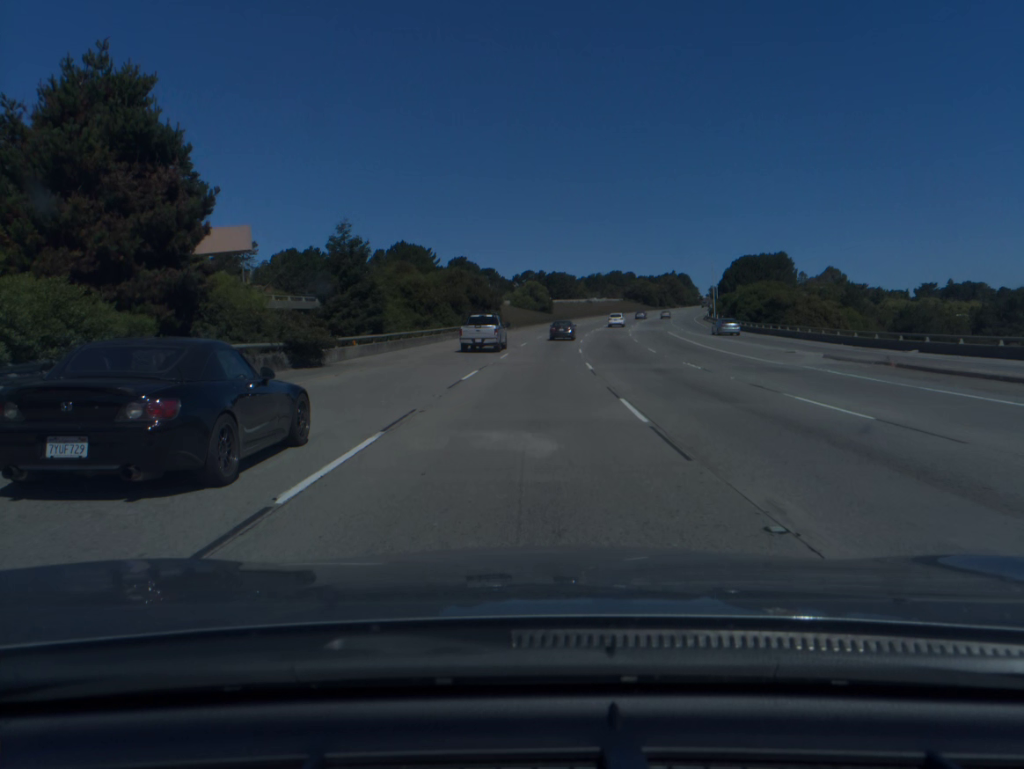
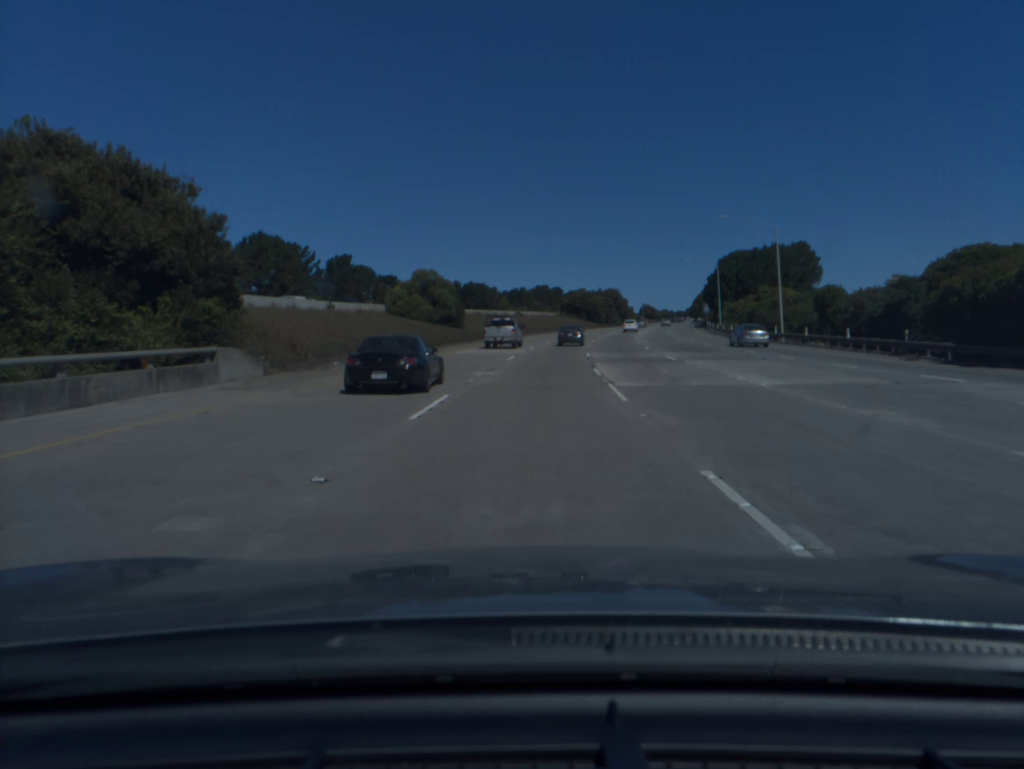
(+3.2, +65.1) m; +6°
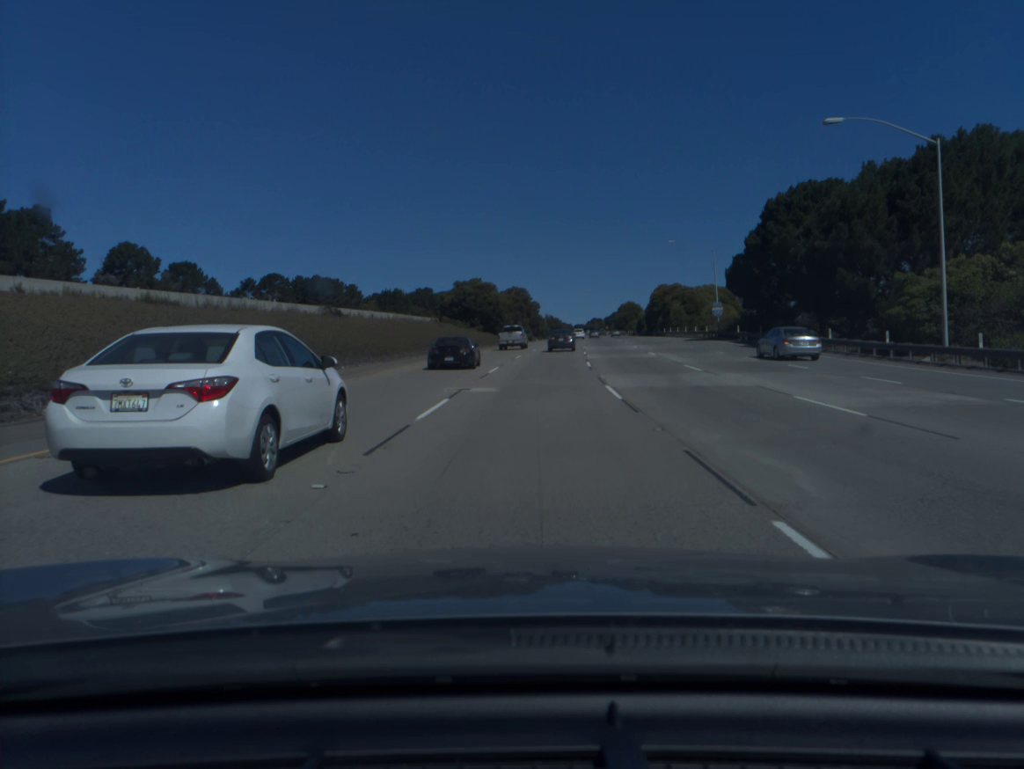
(+5.7, +80.1) m; +8°
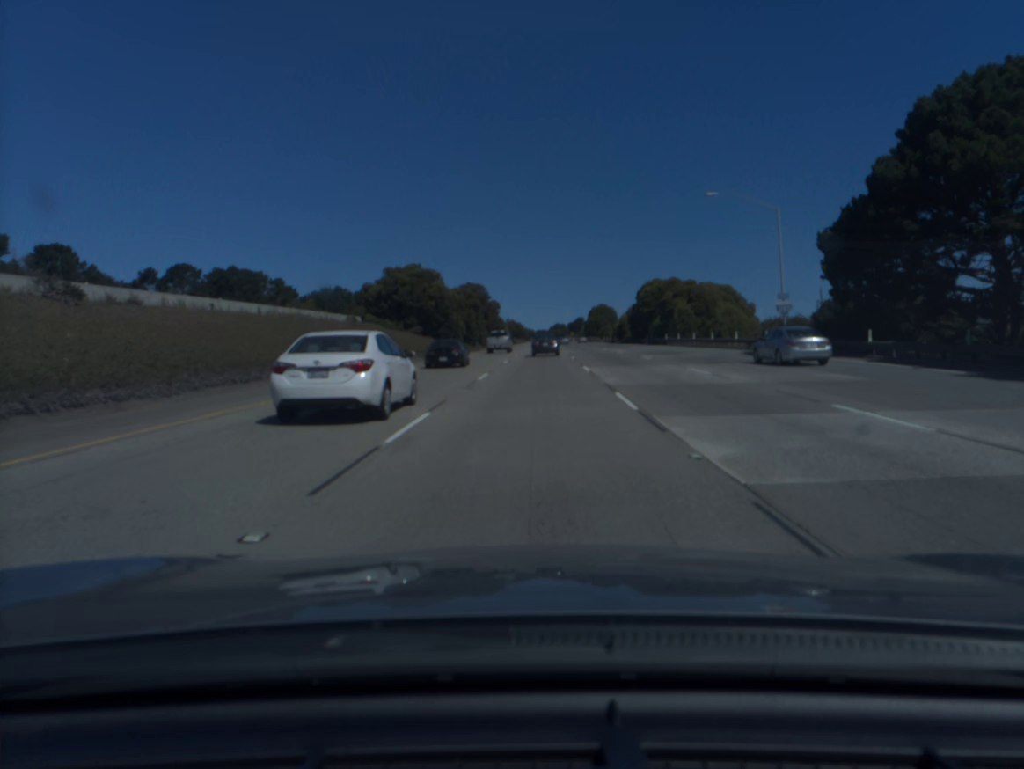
(+0.8, +31.8) m; +3°
